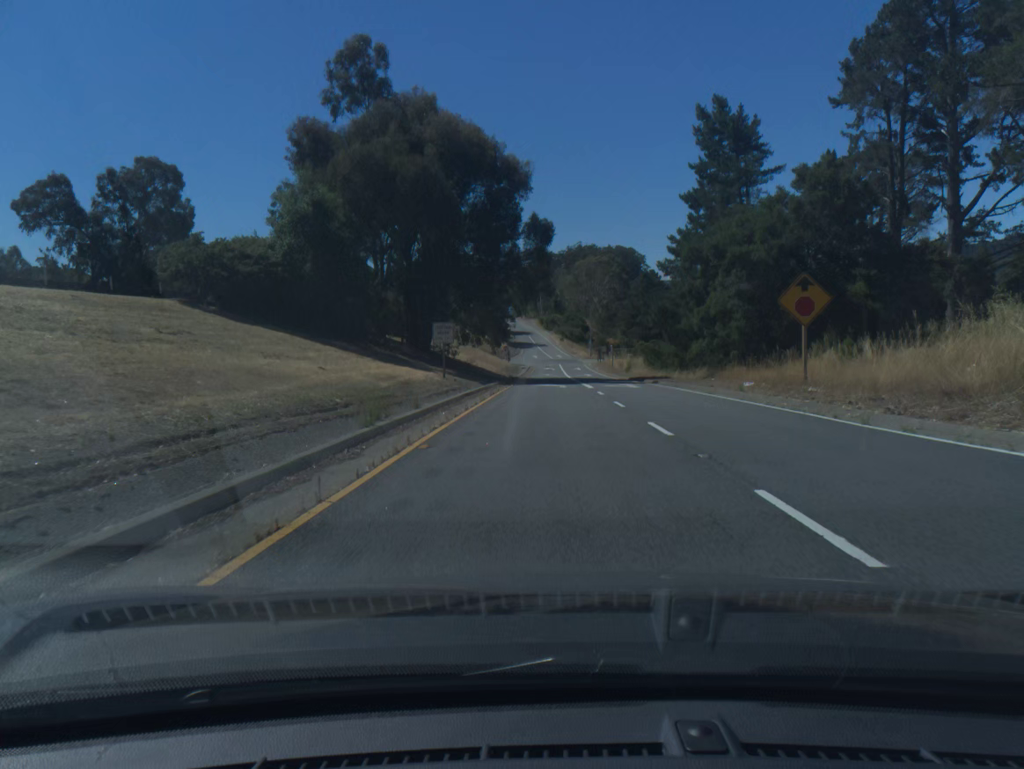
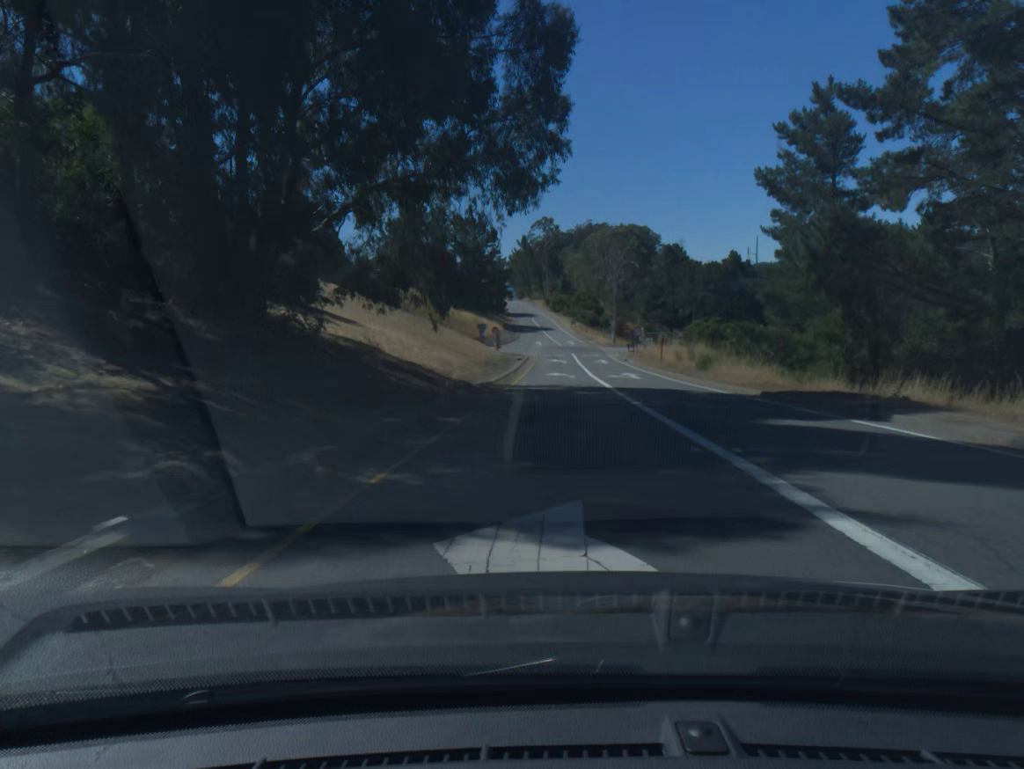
(0.0, +36.0) m; 0°
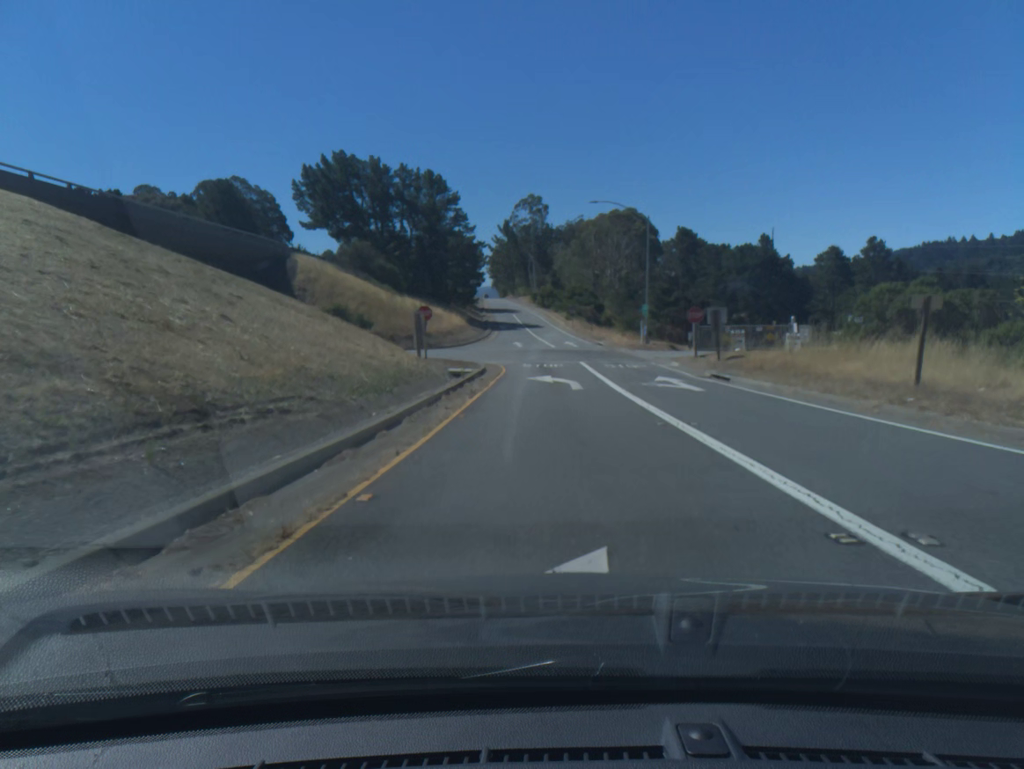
(+0.5, +41.5) m; +1°
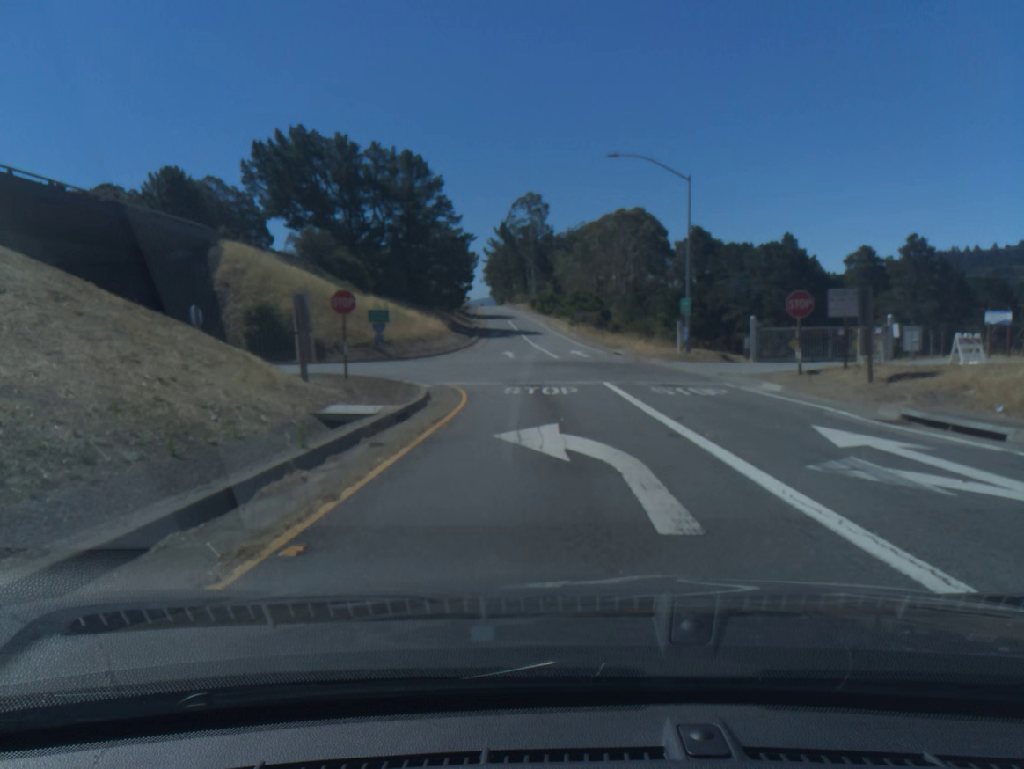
(0.0, +16.5) m; 0°
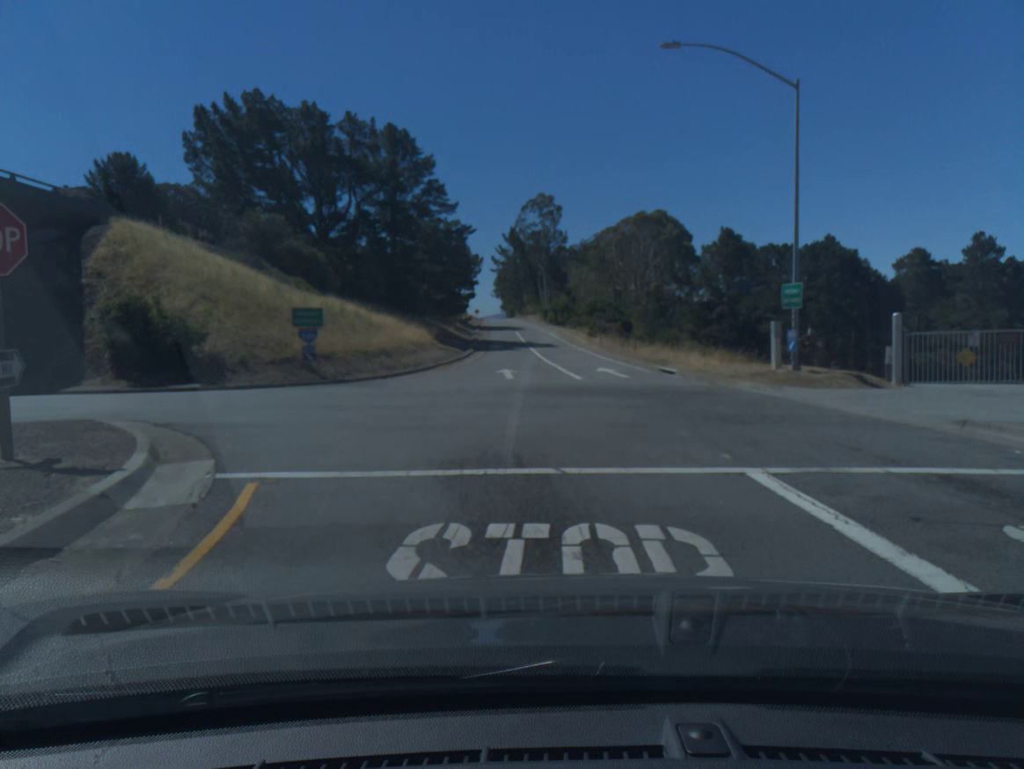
(-0.1, +16.4) m; -1°
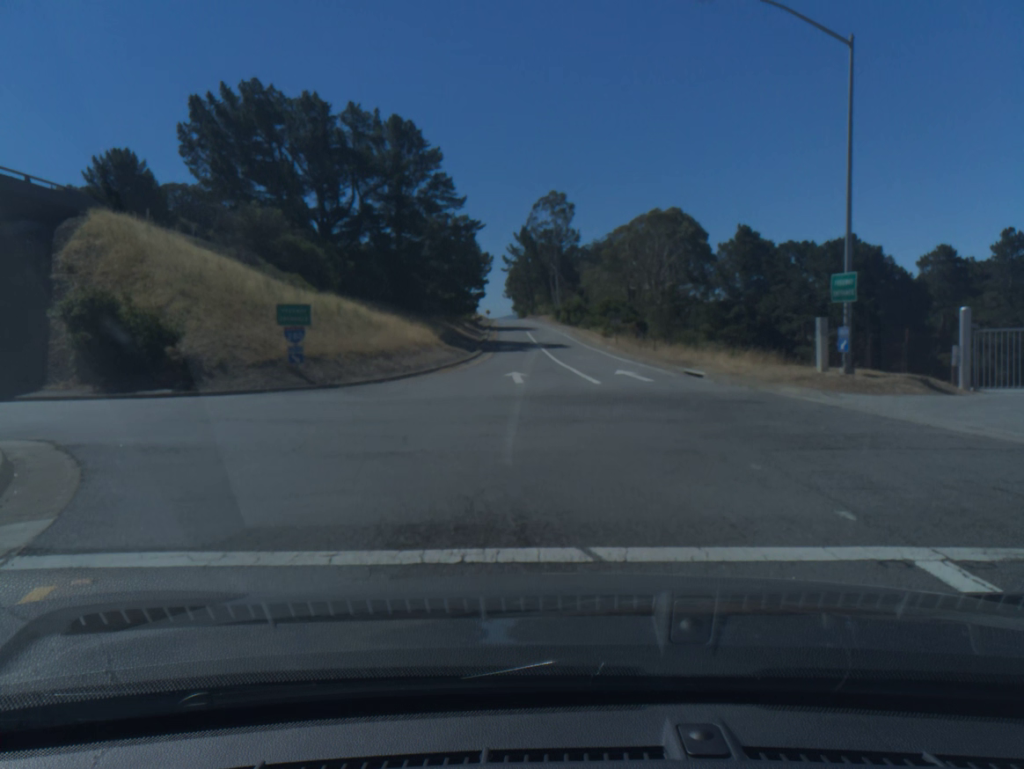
(0.0, +3.3) m; -1°
